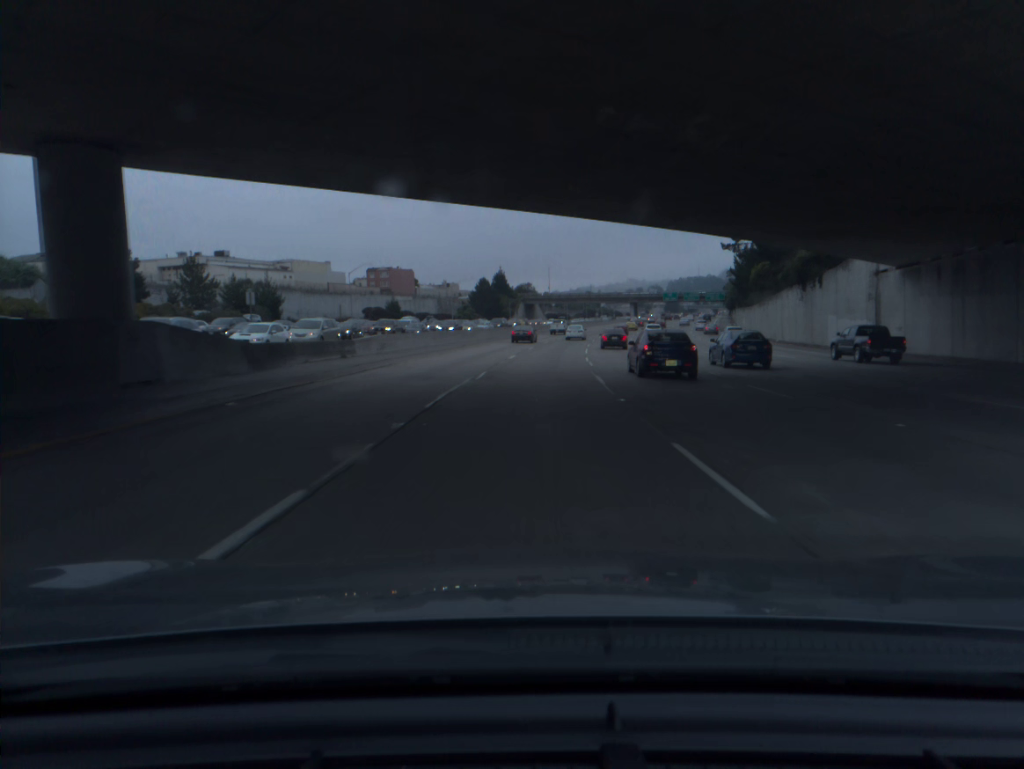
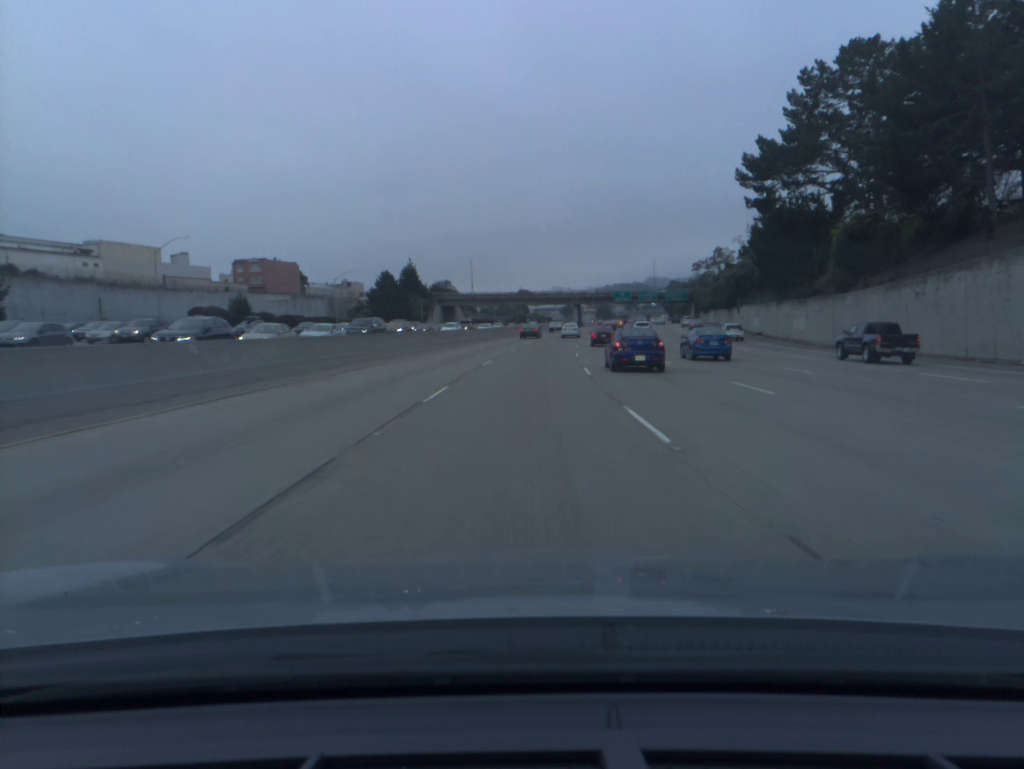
(+2.1, +50.3) m; +5°
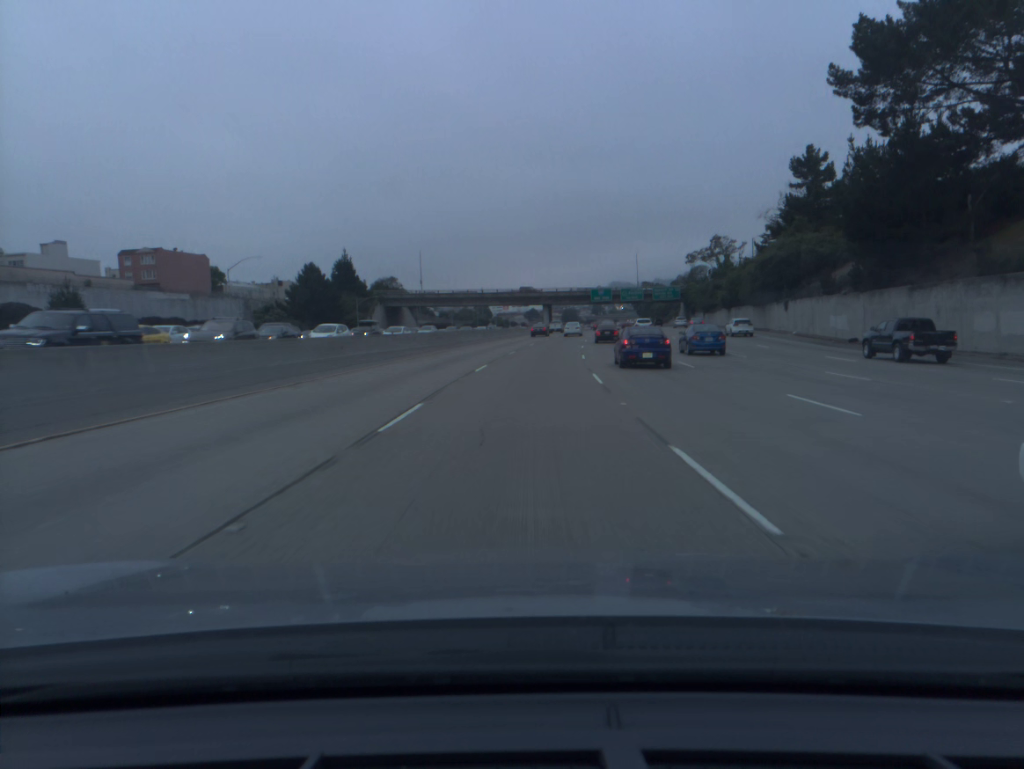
(+0.8, +33.6) m; +3°
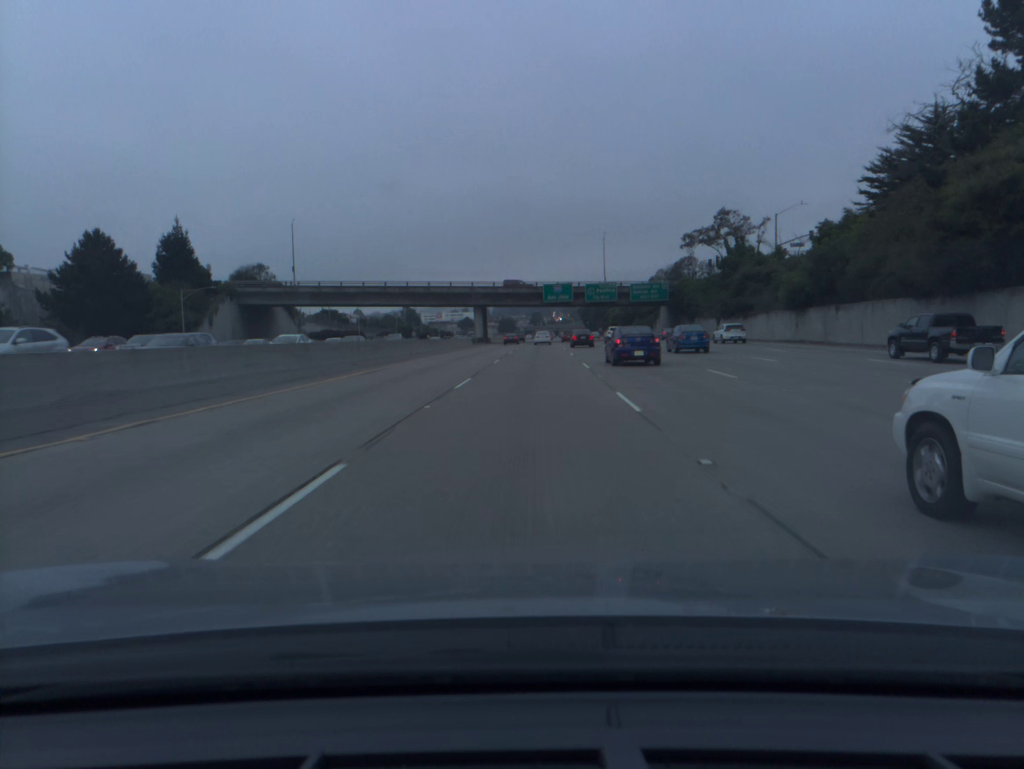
(+2.0, +50.3) m; +5°
